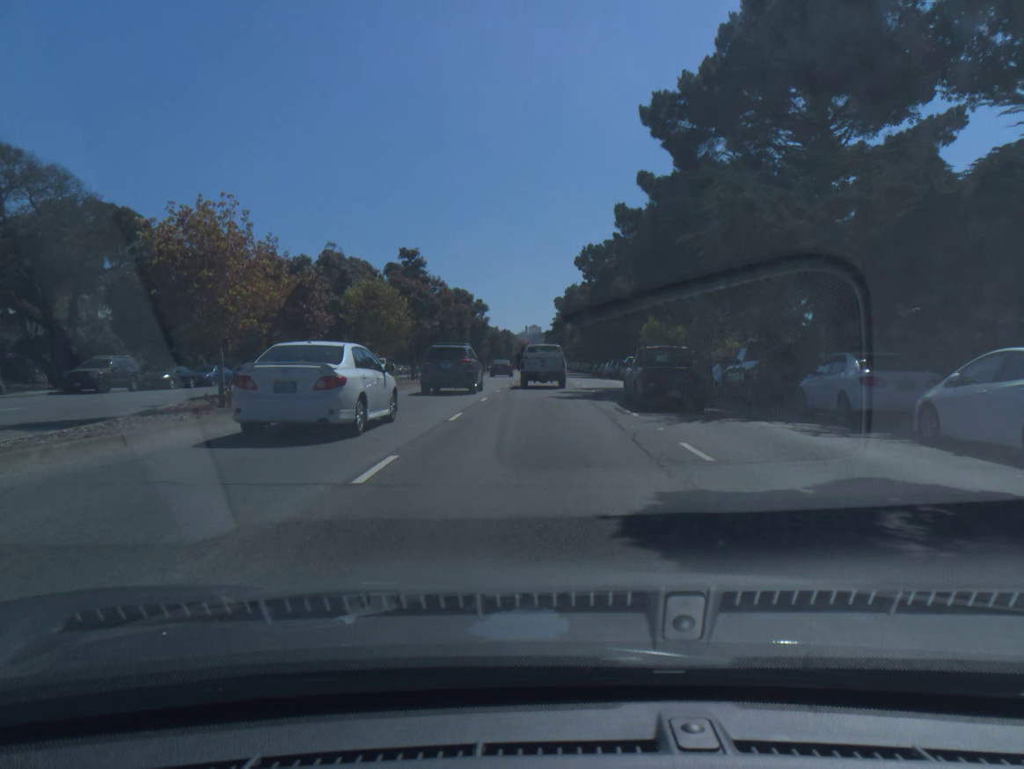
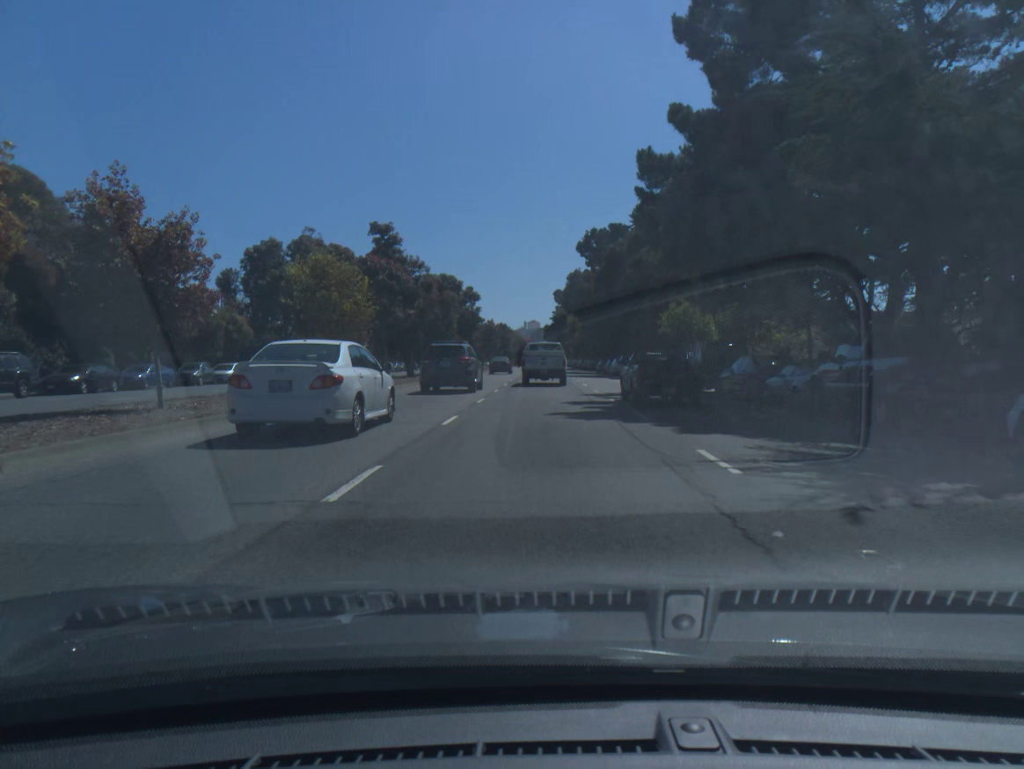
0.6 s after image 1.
(0.0, +8.6) m; 0°
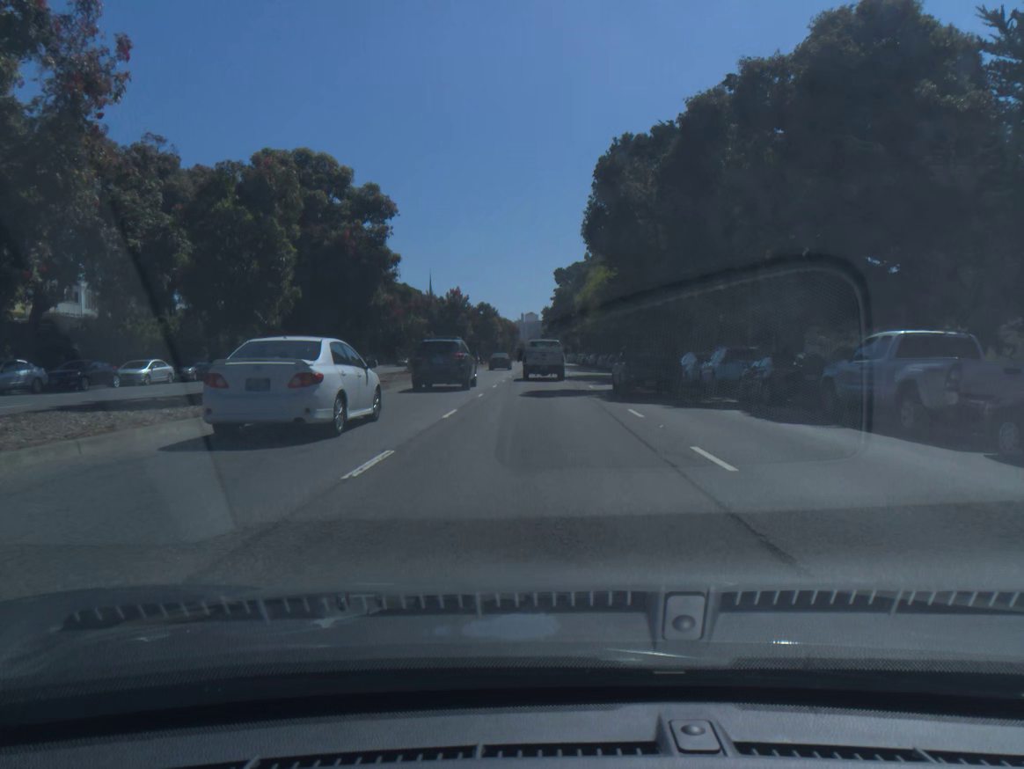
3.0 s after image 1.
(0.0, +35.2) m; 0°
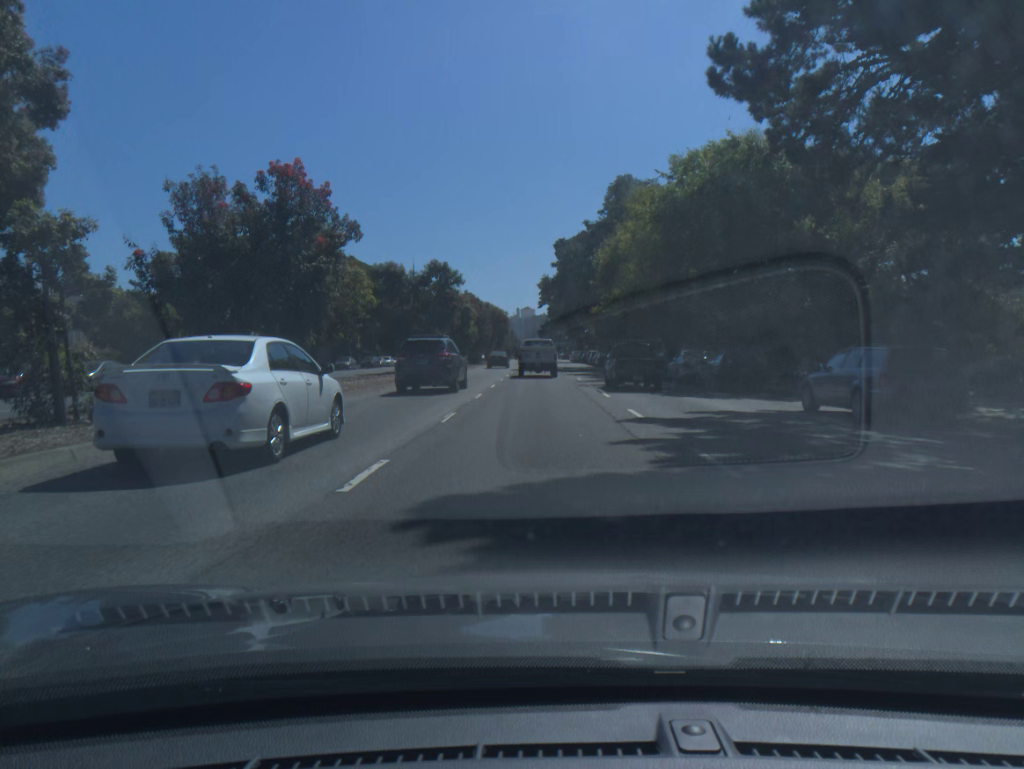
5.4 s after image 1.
(+0.1, +36.6) m; 0°
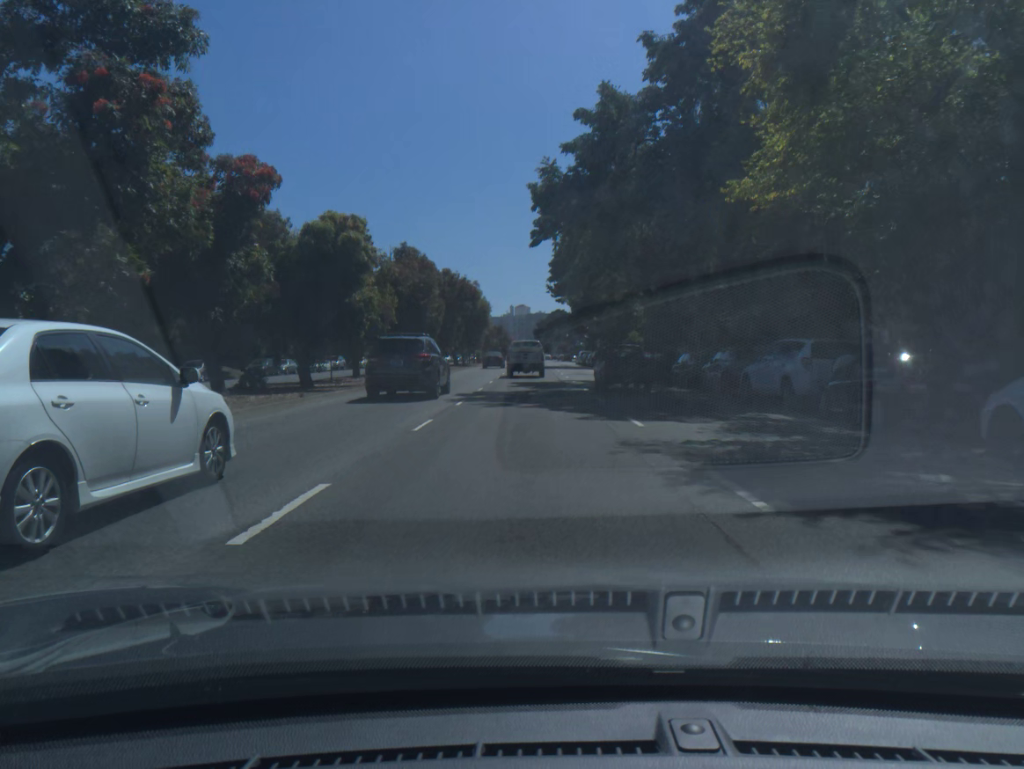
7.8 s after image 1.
(0.0, +38.3) m; 0°
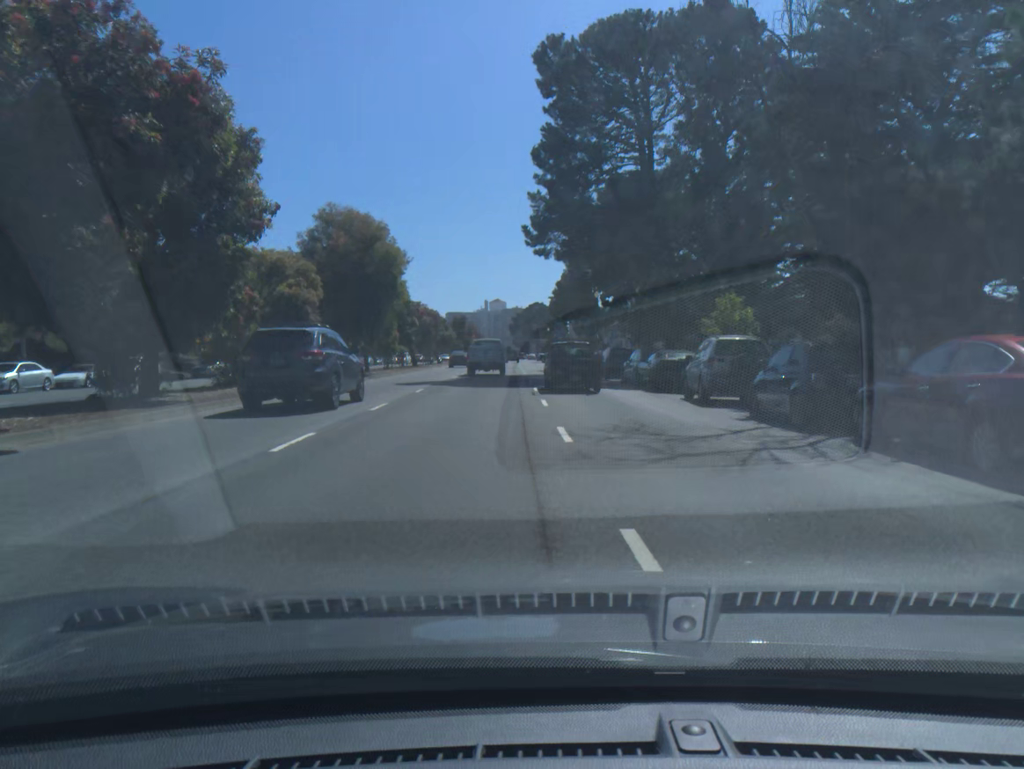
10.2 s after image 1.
(+0.6, +38.8) m; +1°
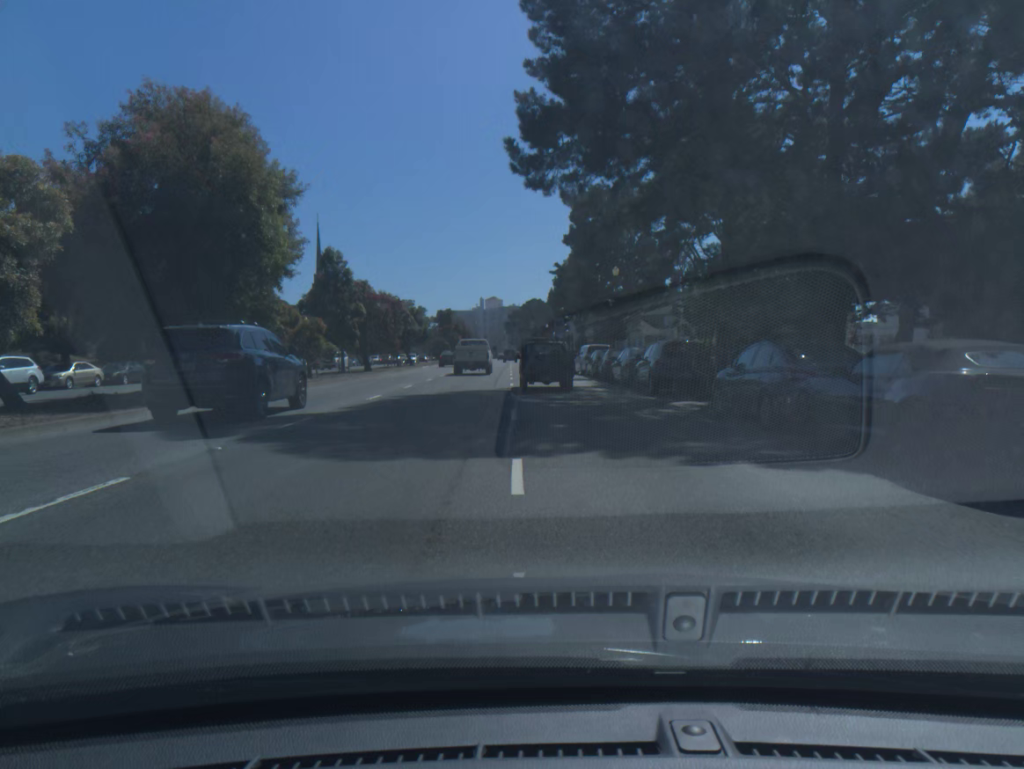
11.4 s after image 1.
(0.0, +18.6) m; 0°
